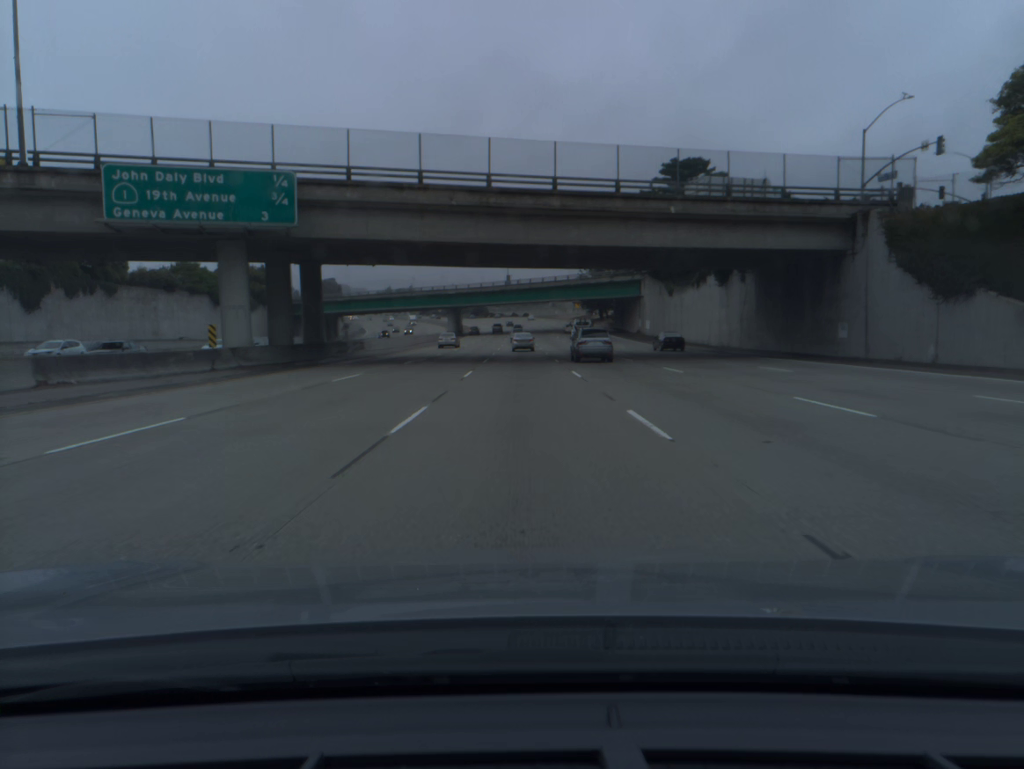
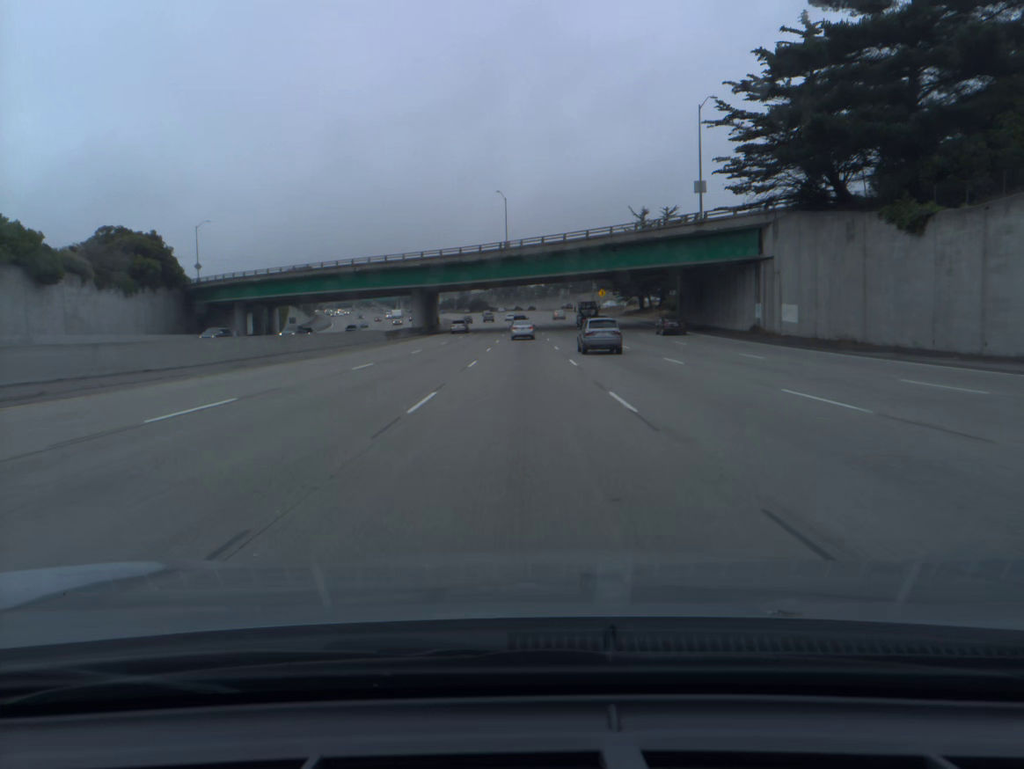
(0.0, +54.8) m; 0°
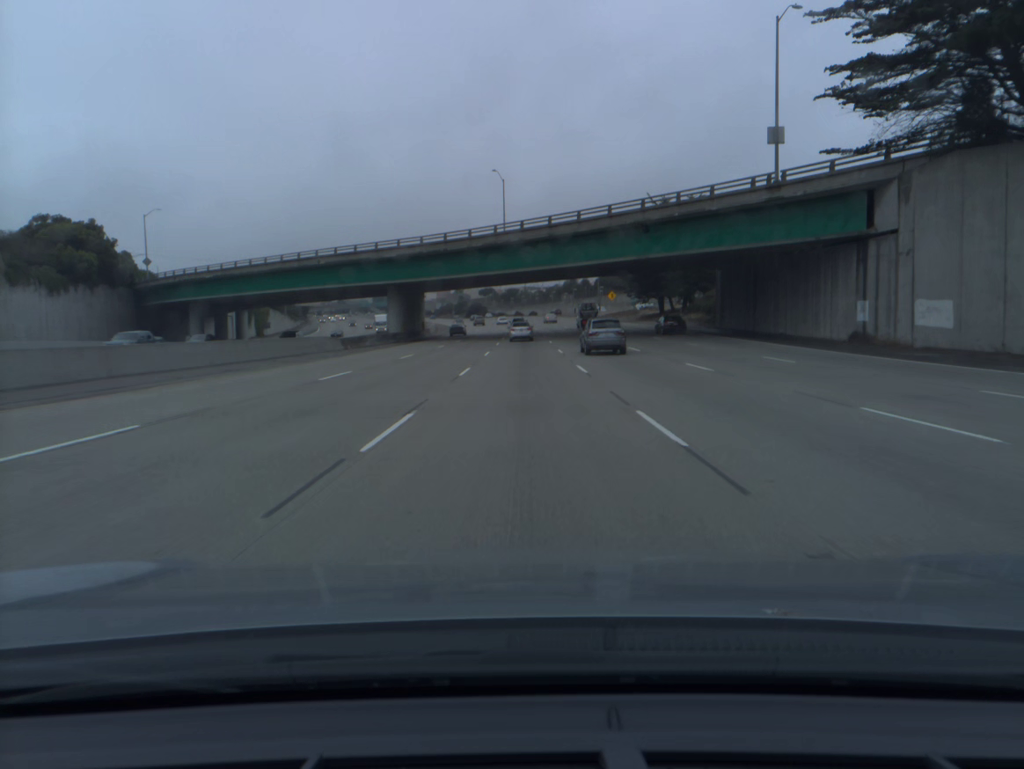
(0.0, +18.2) m; 0°
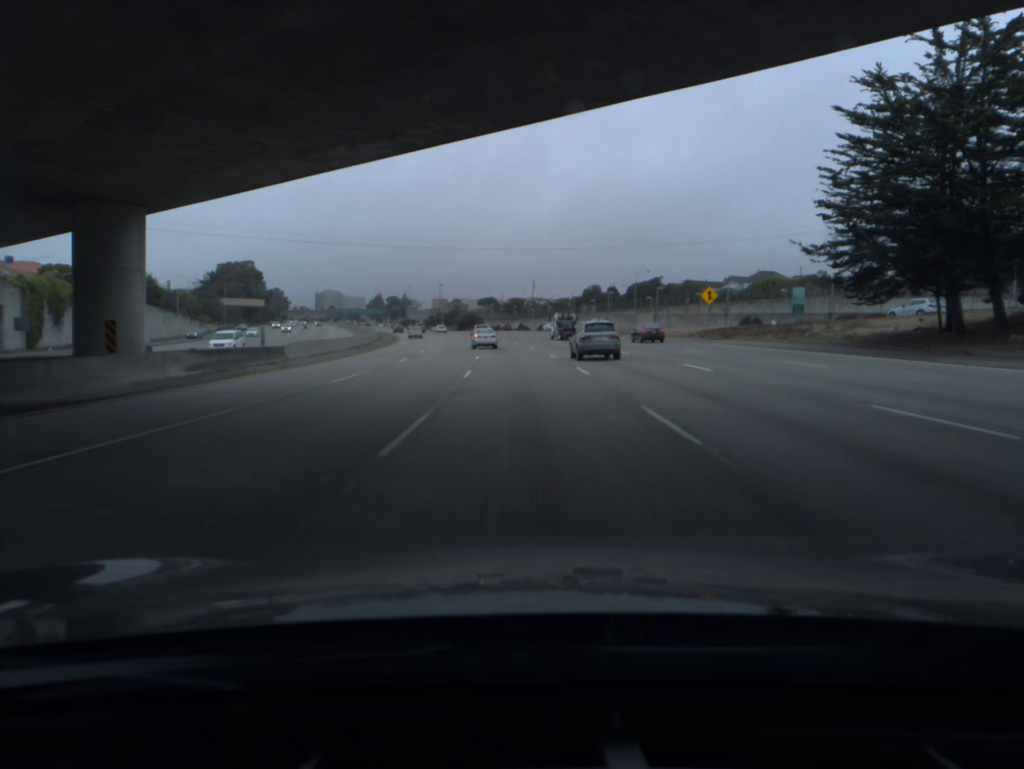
(-0.1, +71.4) m; 0°
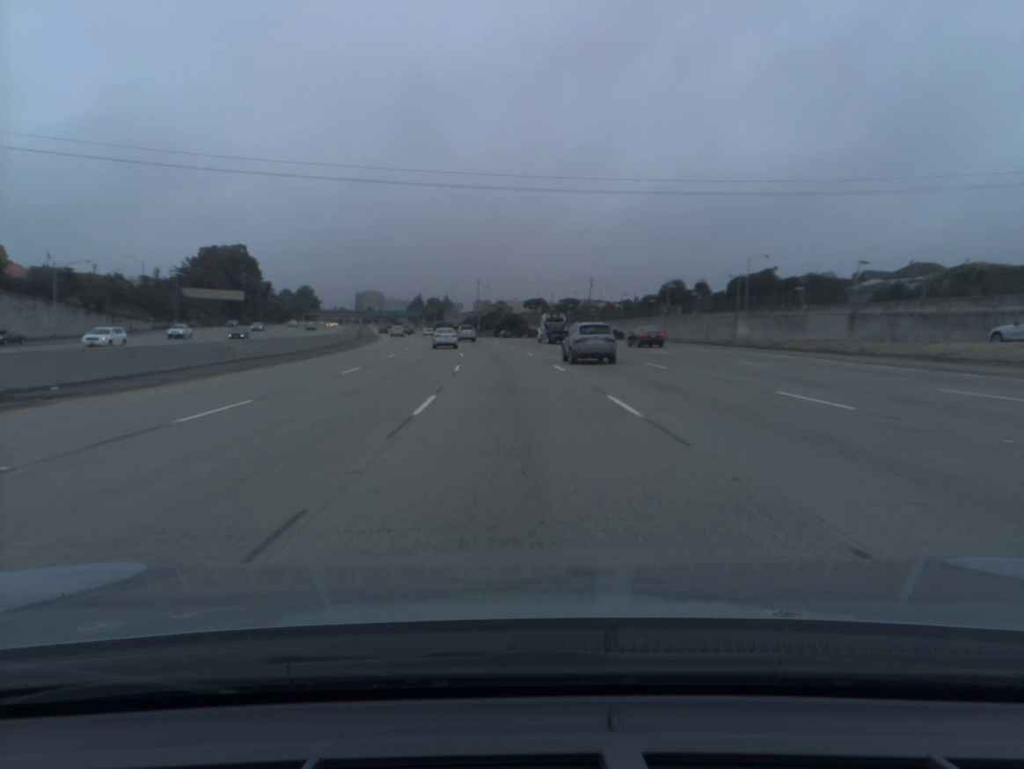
(-1.3, +52.6) m; -3°
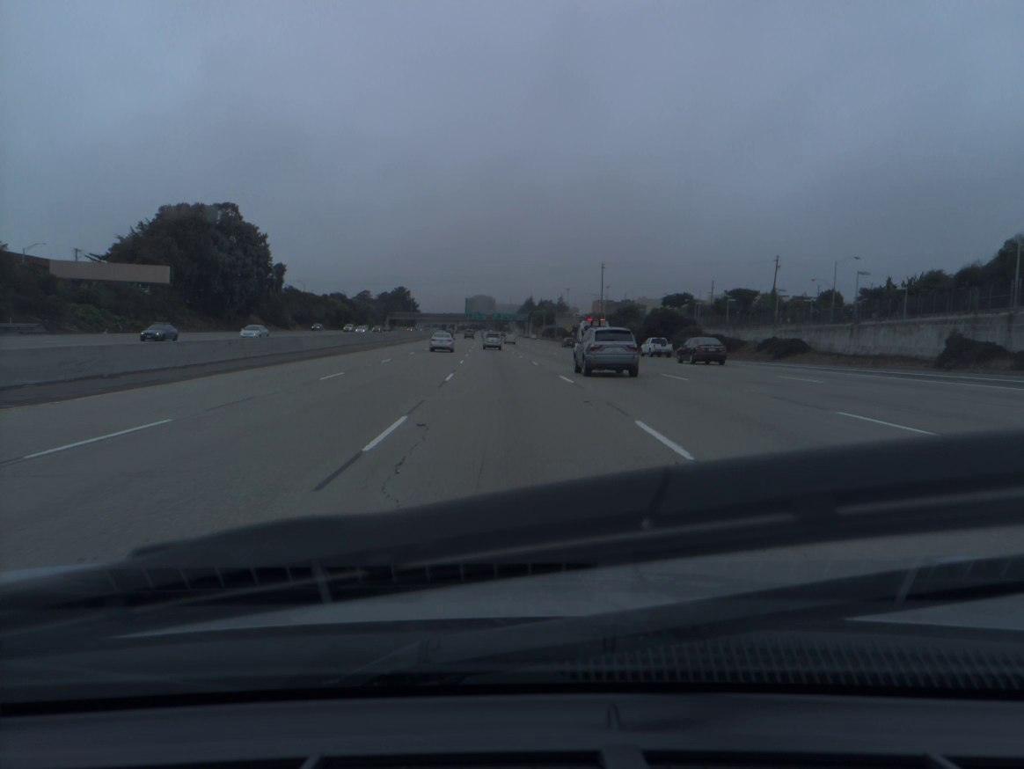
(-6.6, +89.2) m; -8°
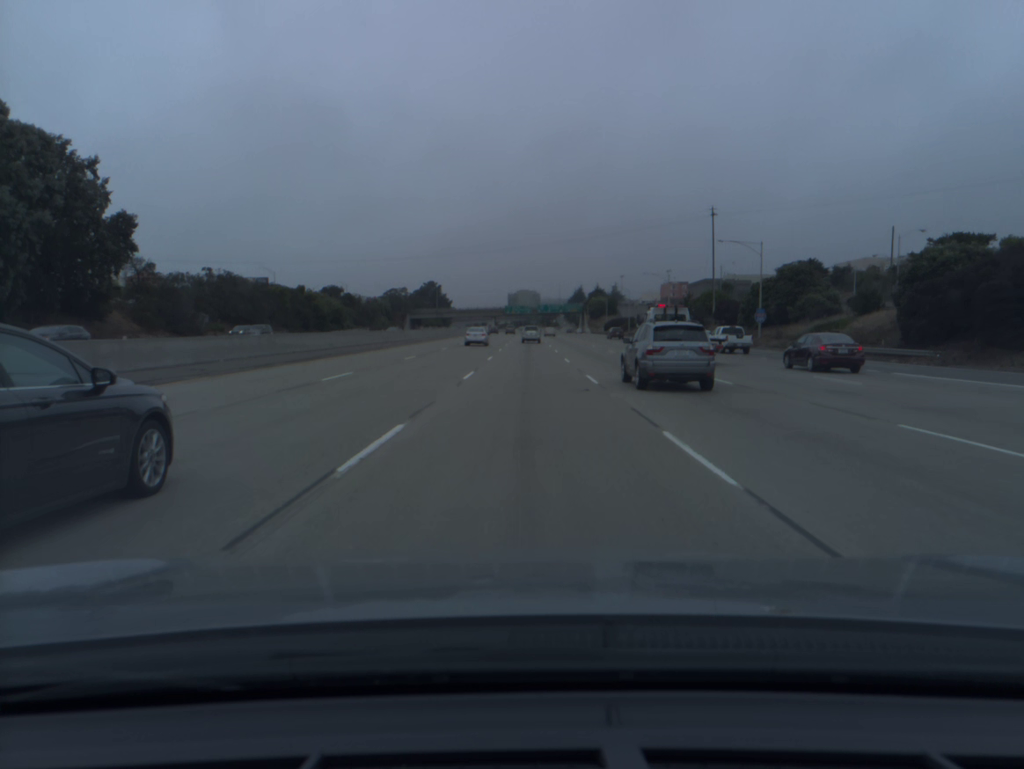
(-2.9, +73.4) m; -3°
